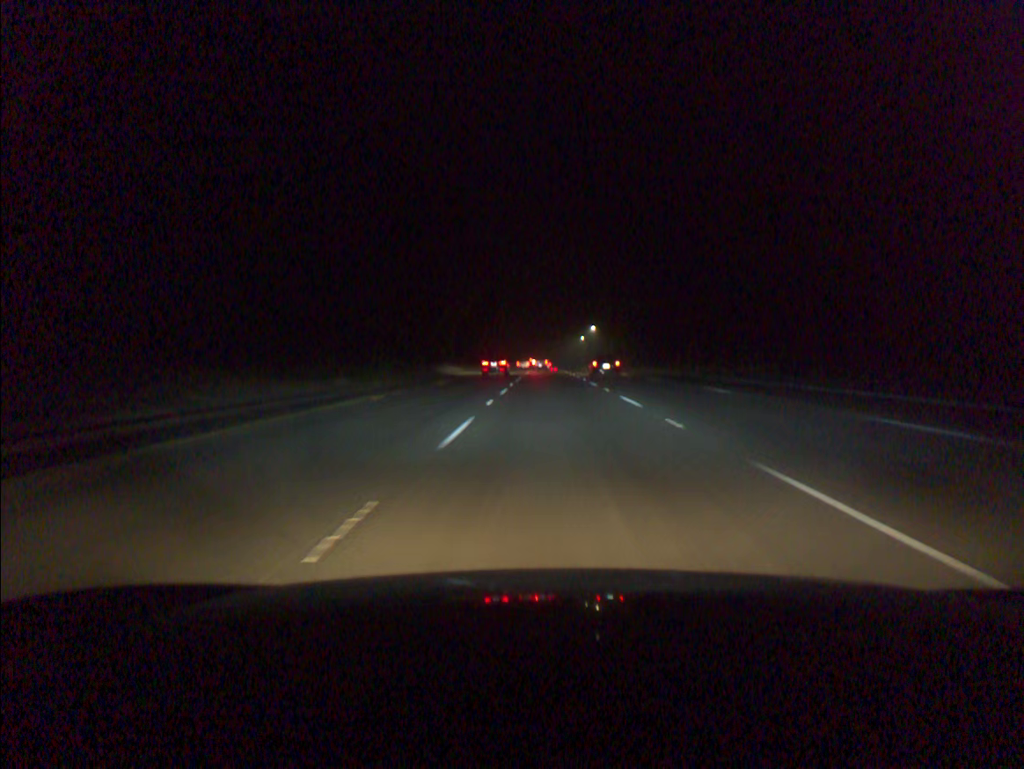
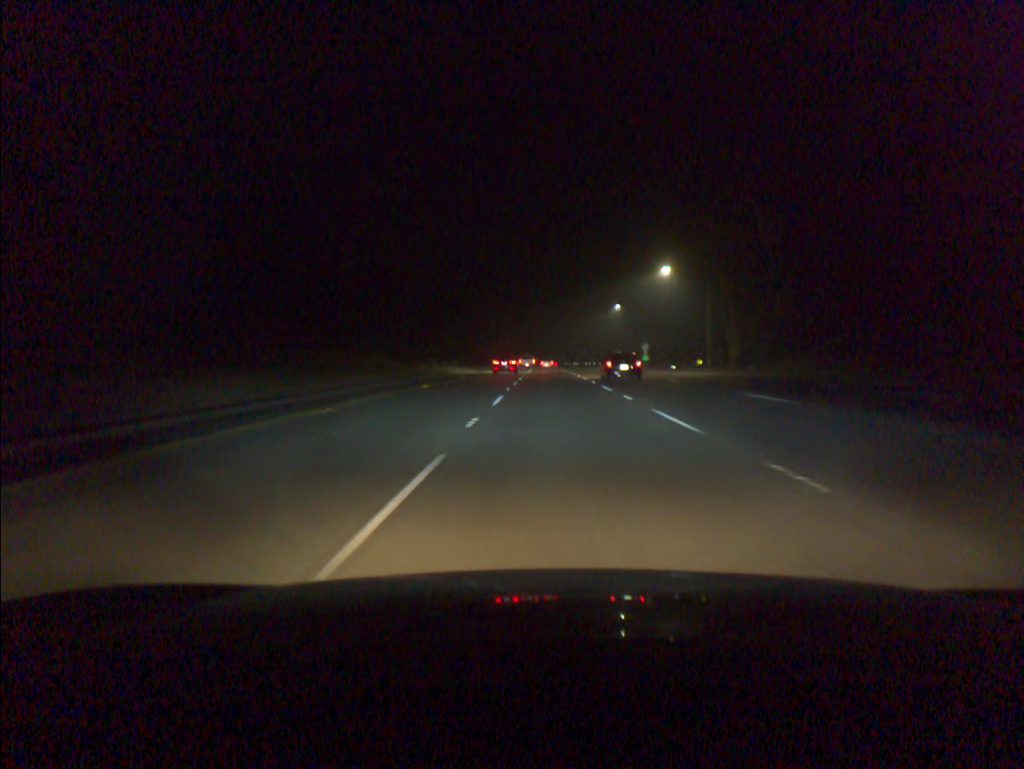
(0.0, +108.2) m; 0°
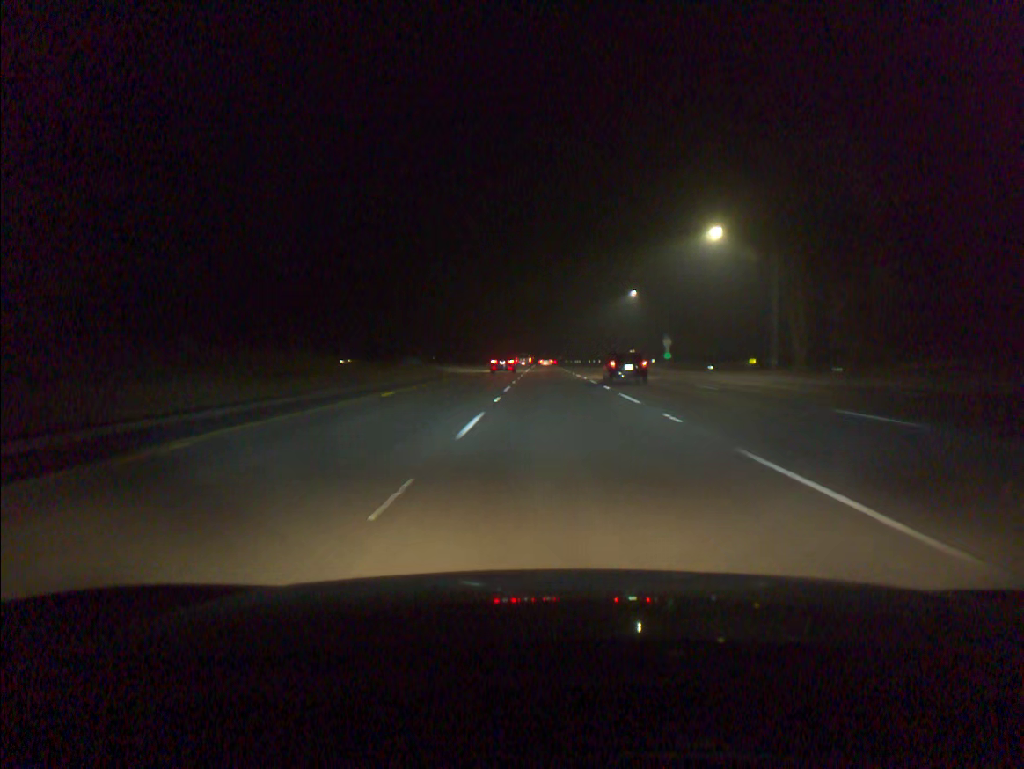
(0.0, +22.0) m; 0°
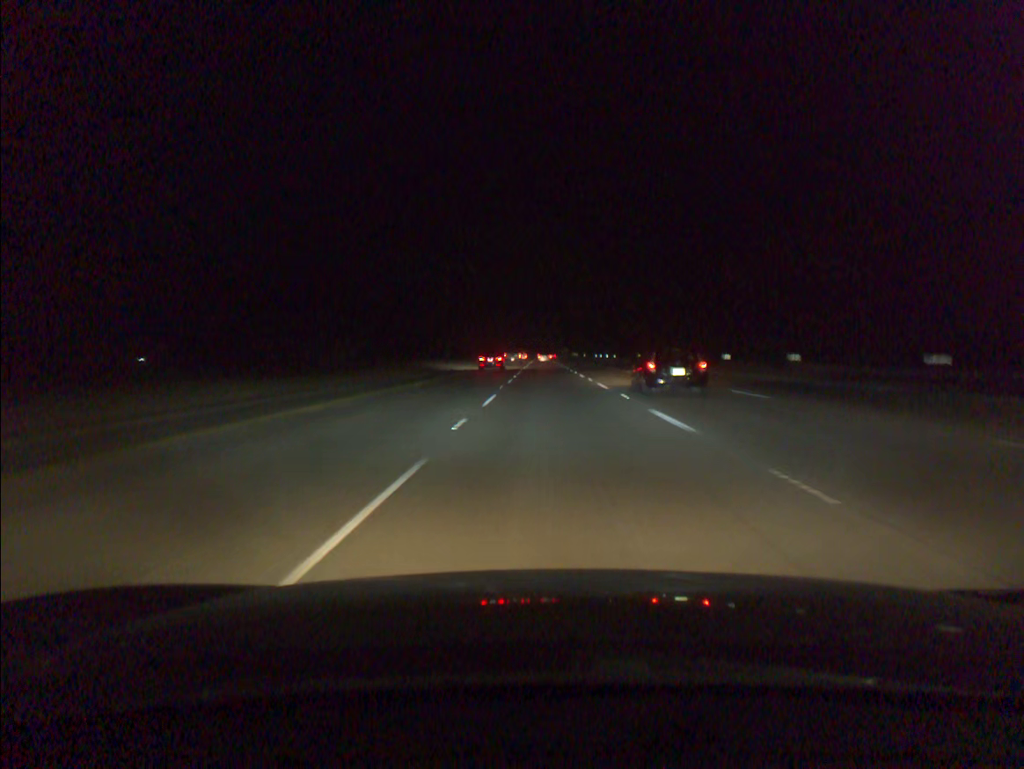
(+0.2, +109.6) m; 0°
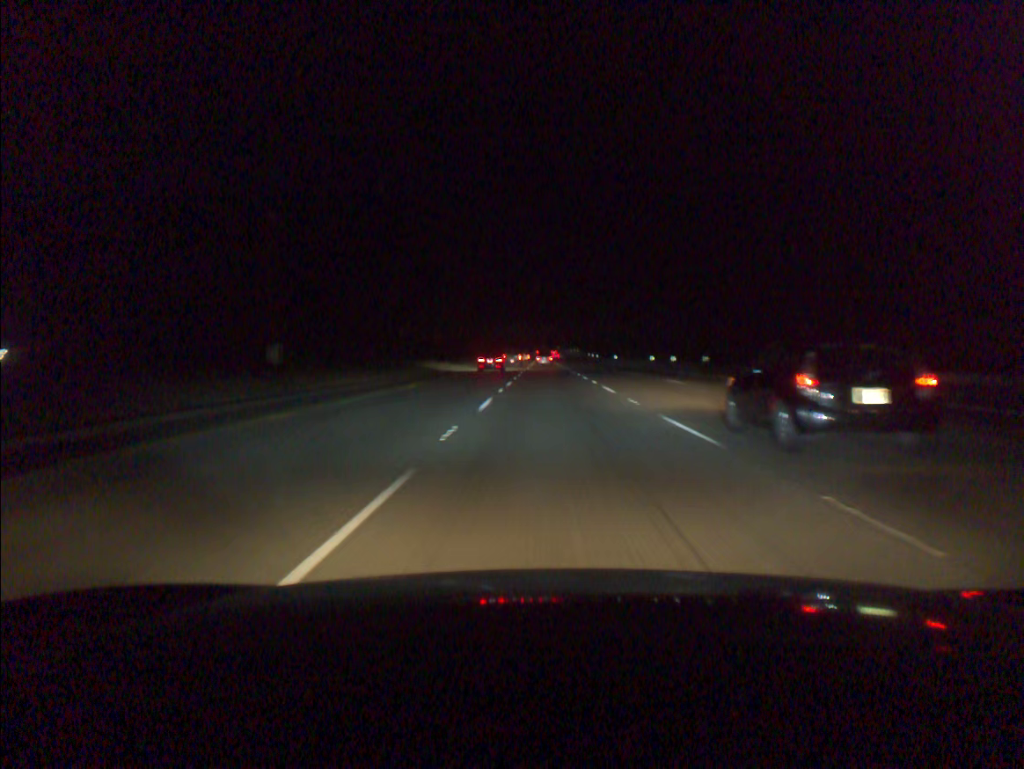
(-0.1, +89.2) m; 0°
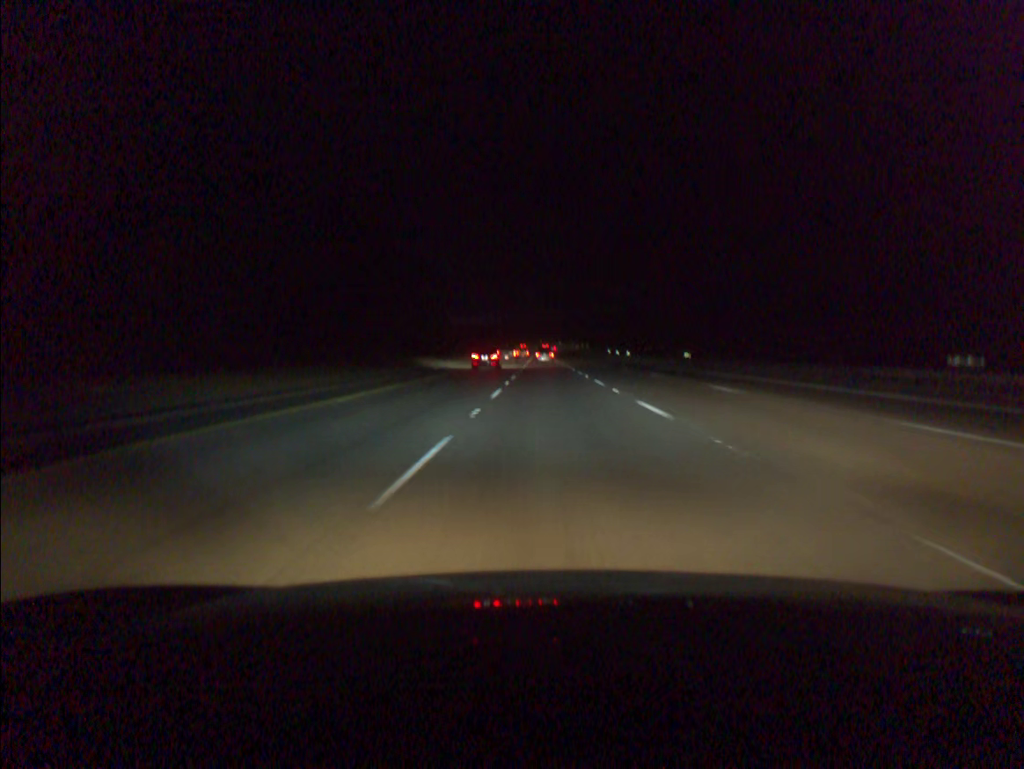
(0.0, +68.4) m; 0°
